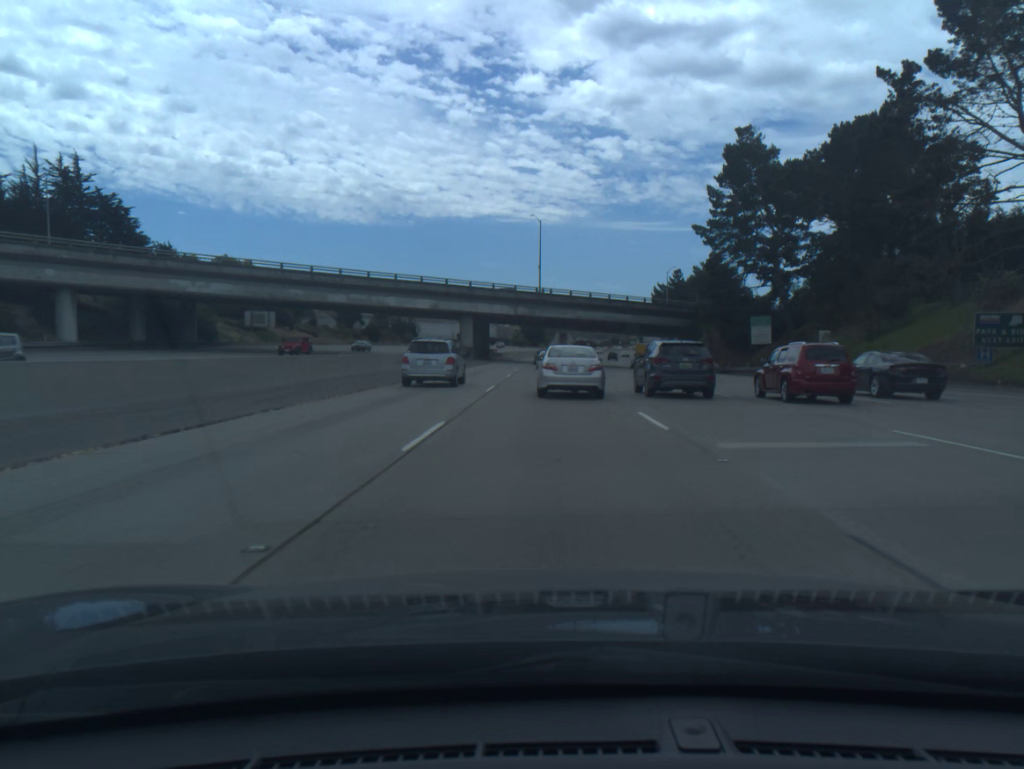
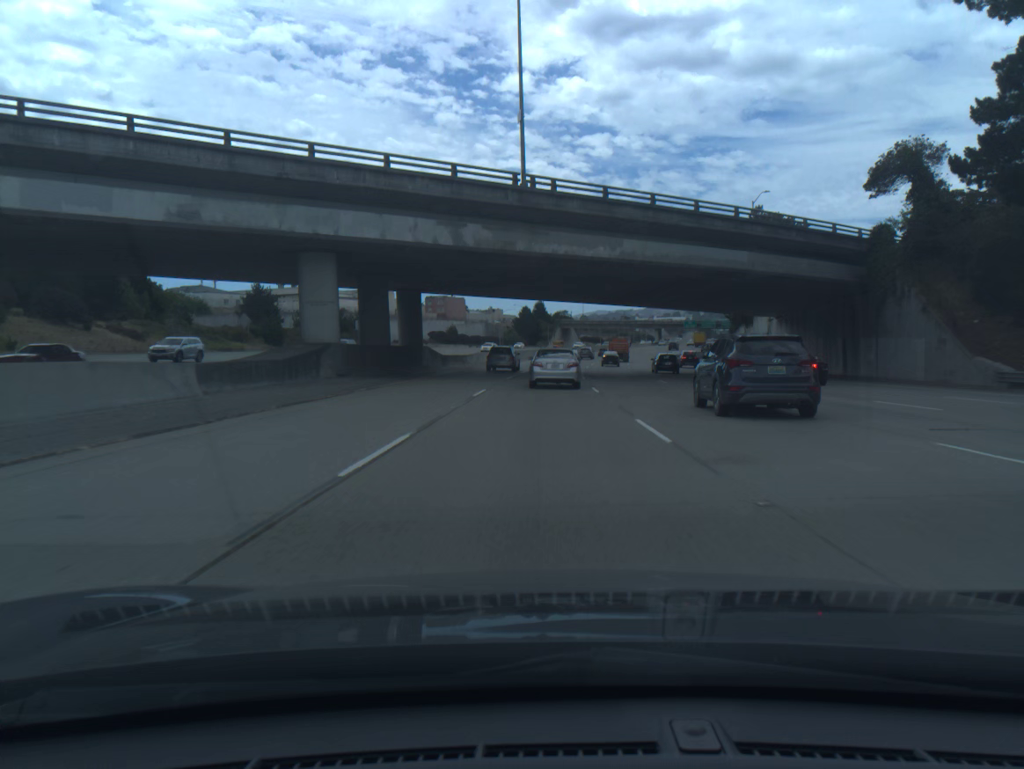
(+0.2, +60.2) m; 0°
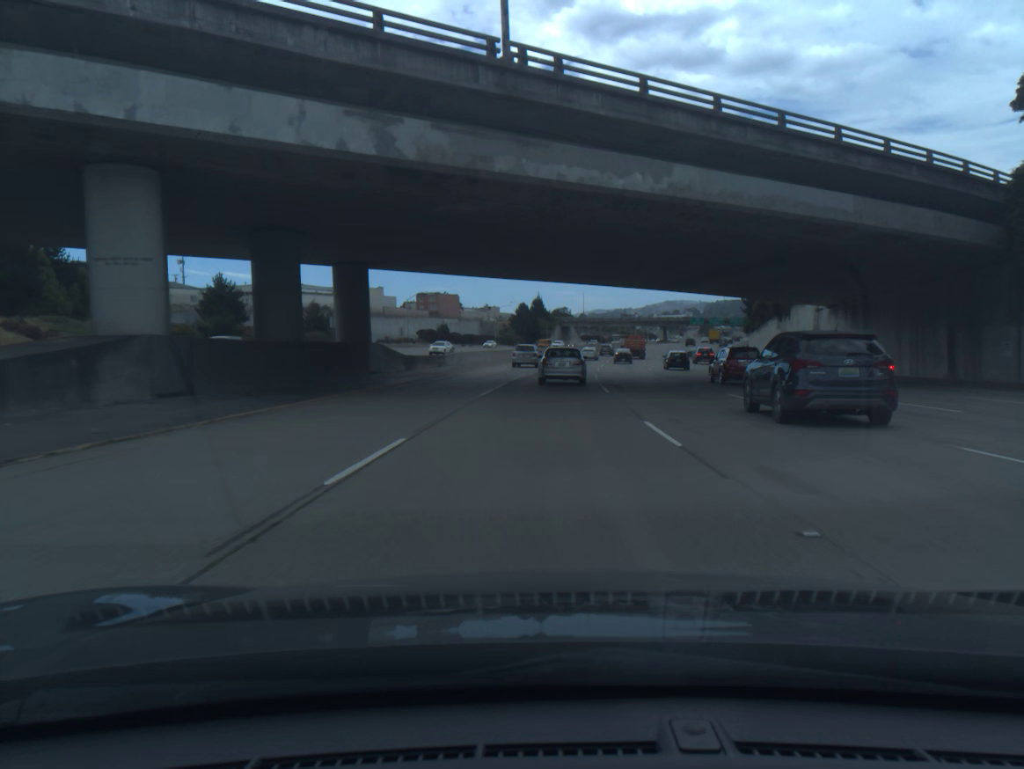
(0.0, +15.1) m; 0°
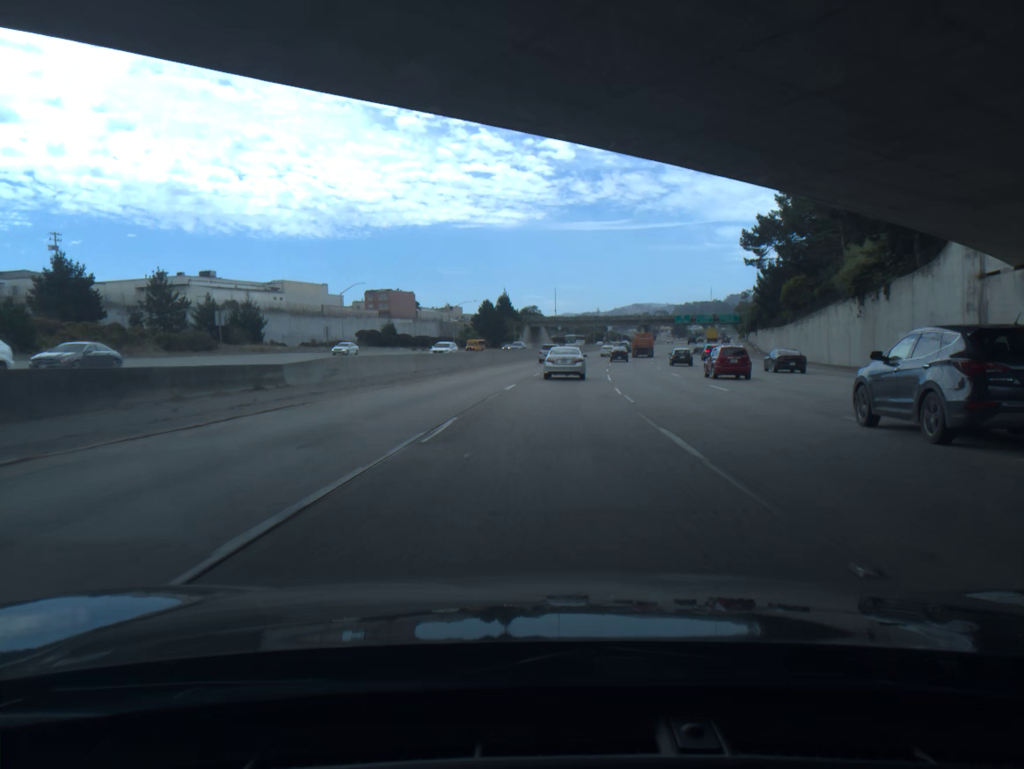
(+0.5, +30.2) m; +2°
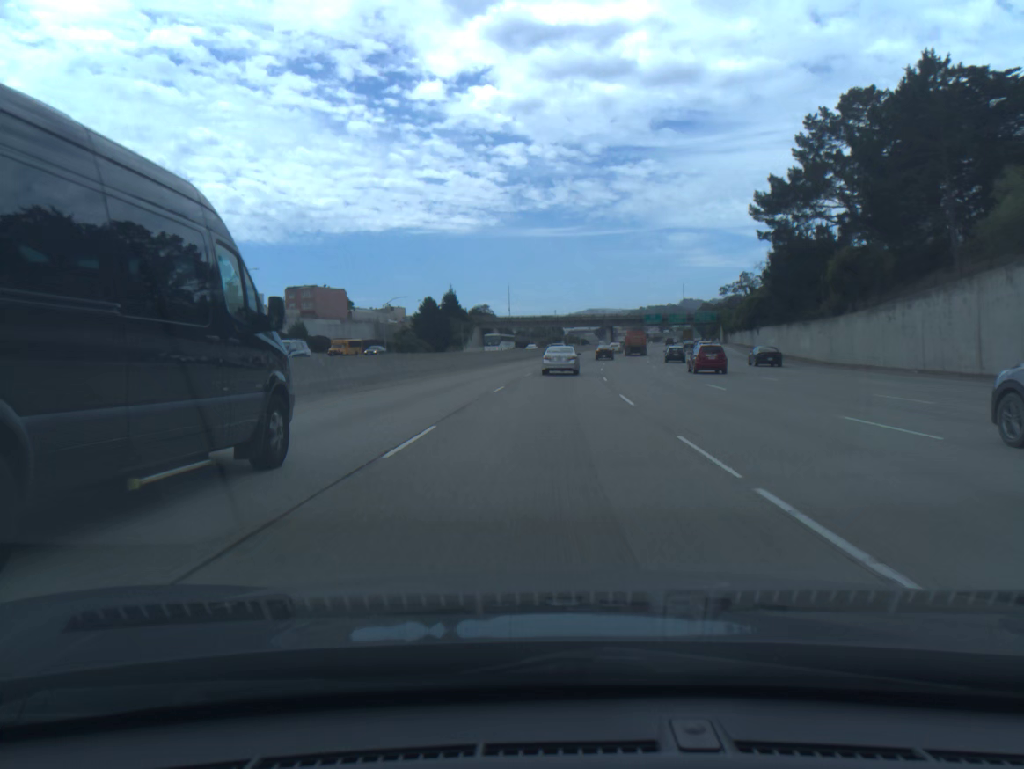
(+0.9, +30.6) m; +3°
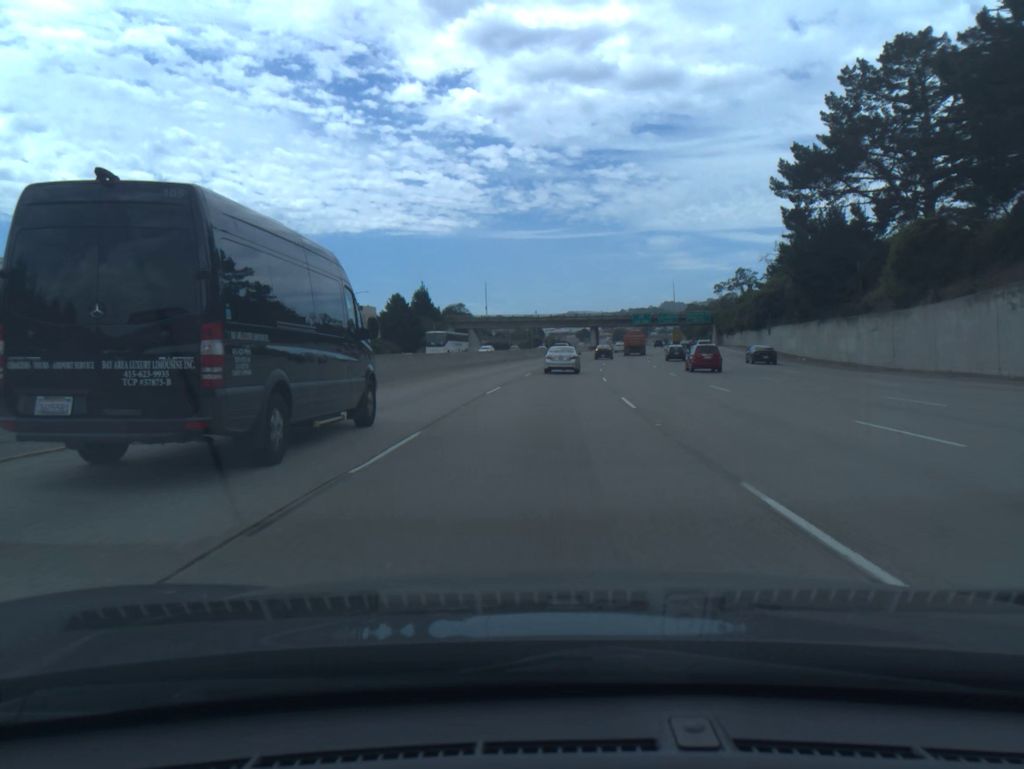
(+0.2, +15.5) m; +1°
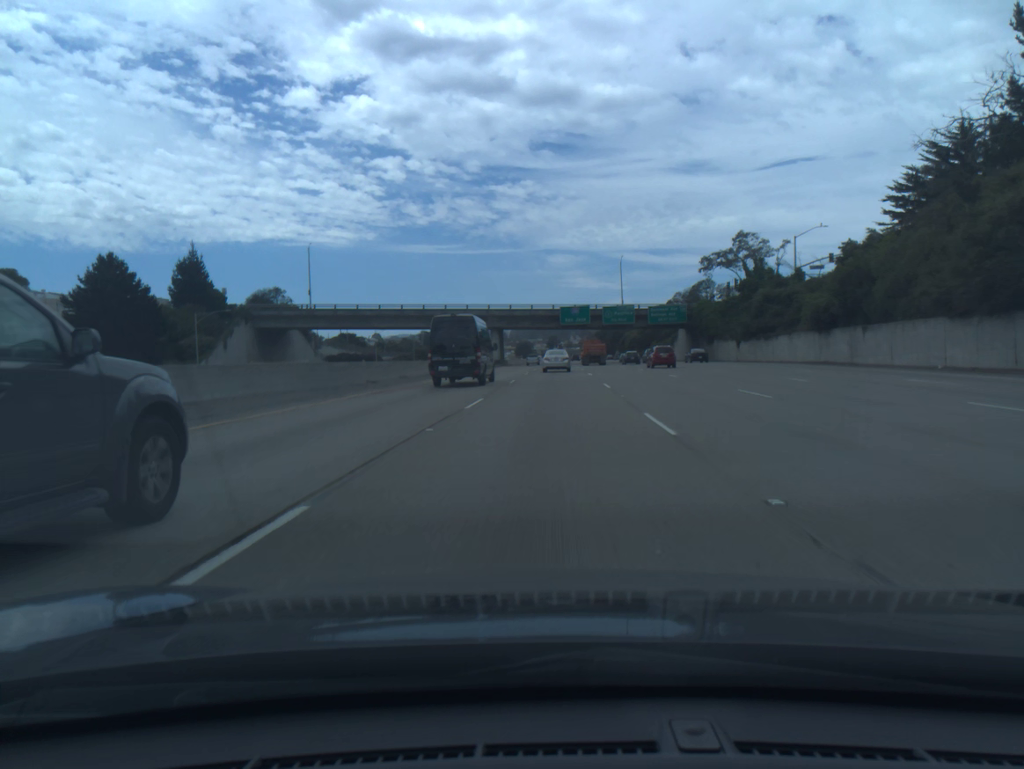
(+4.7, +78.5) m; +7°
